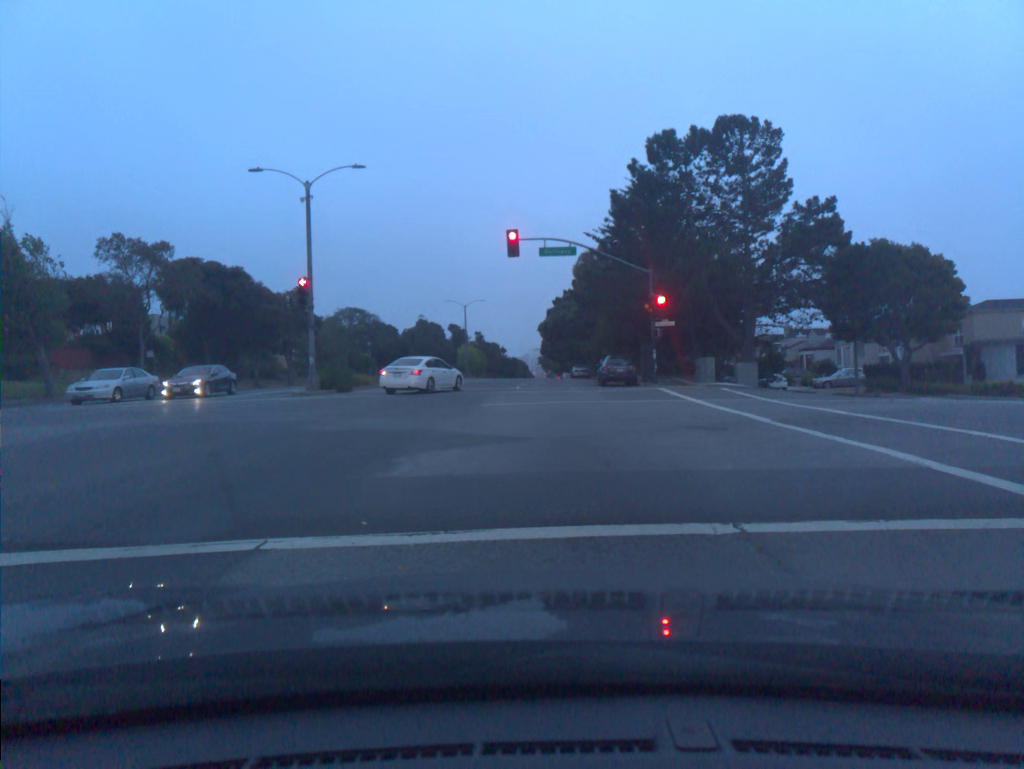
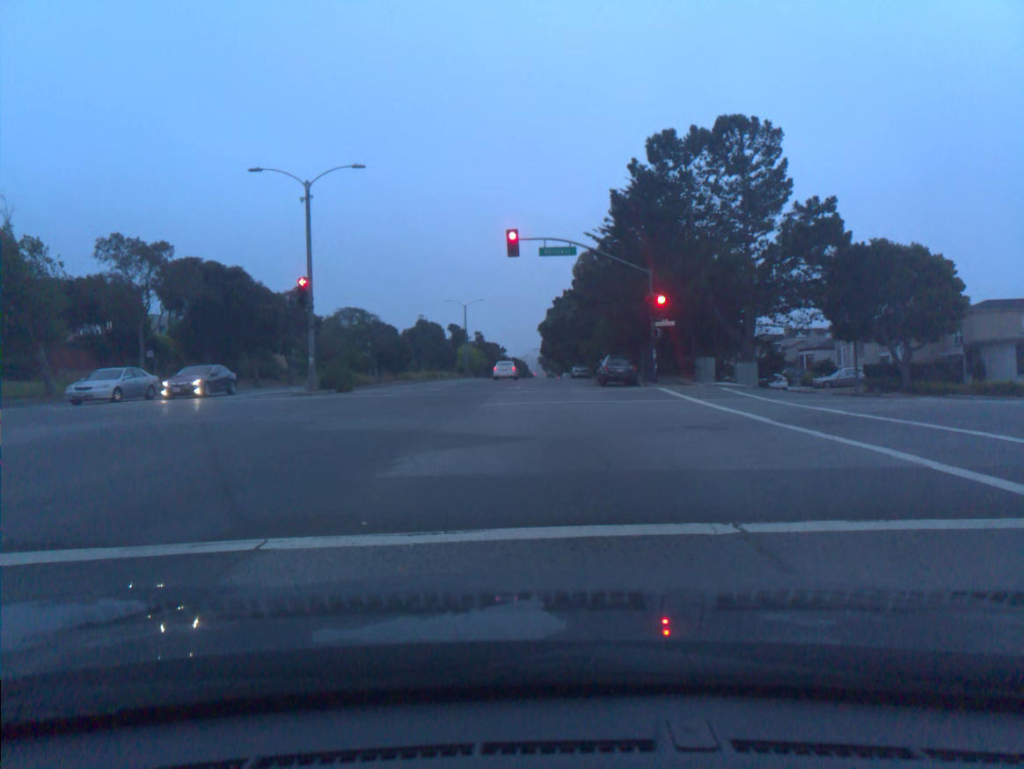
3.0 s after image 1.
(-0.1, 0.0) m; 0°
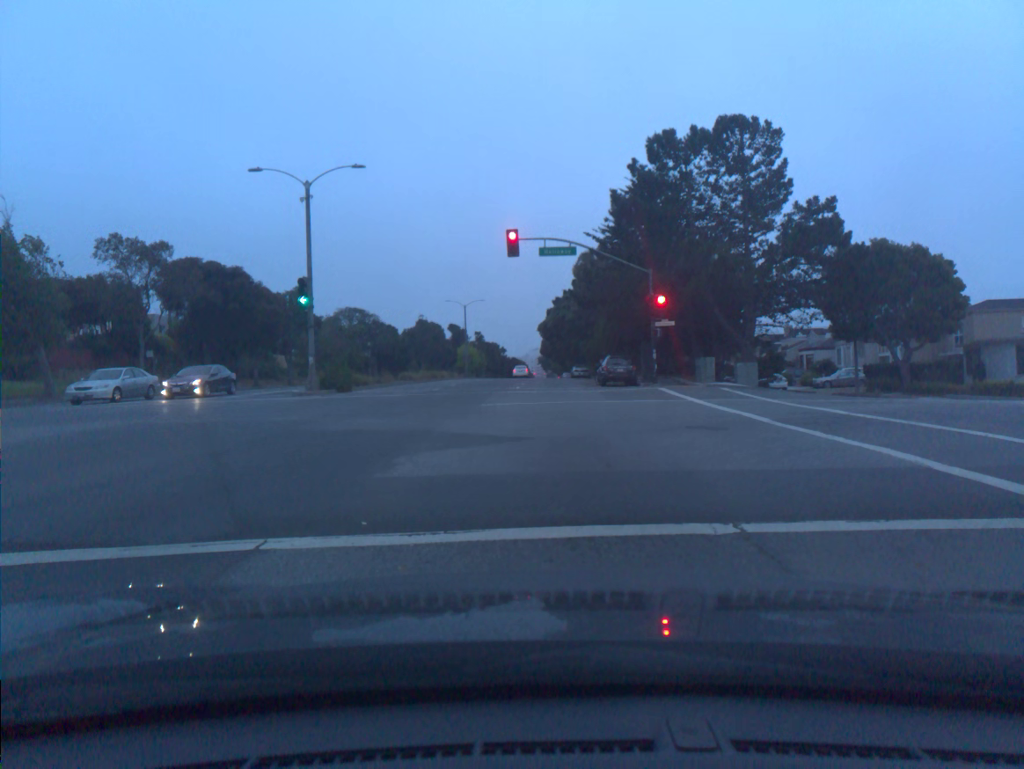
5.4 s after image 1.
(0.0, 0.0) m; 0°
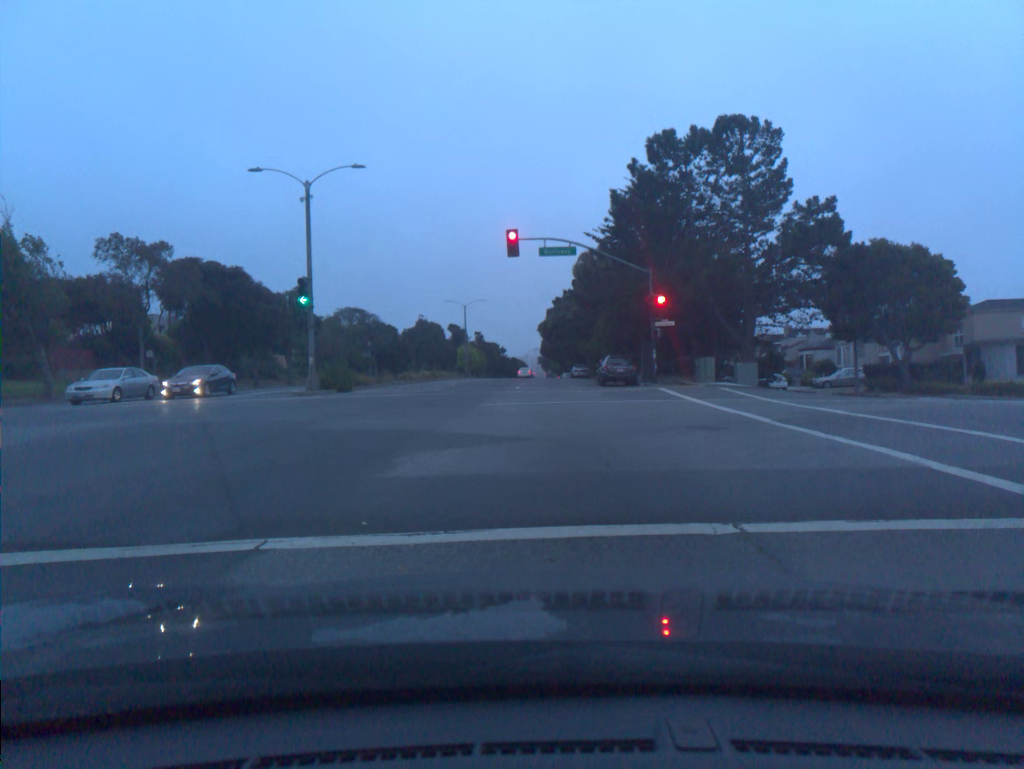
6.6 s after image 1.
(0.0, 0.0) m; 0°
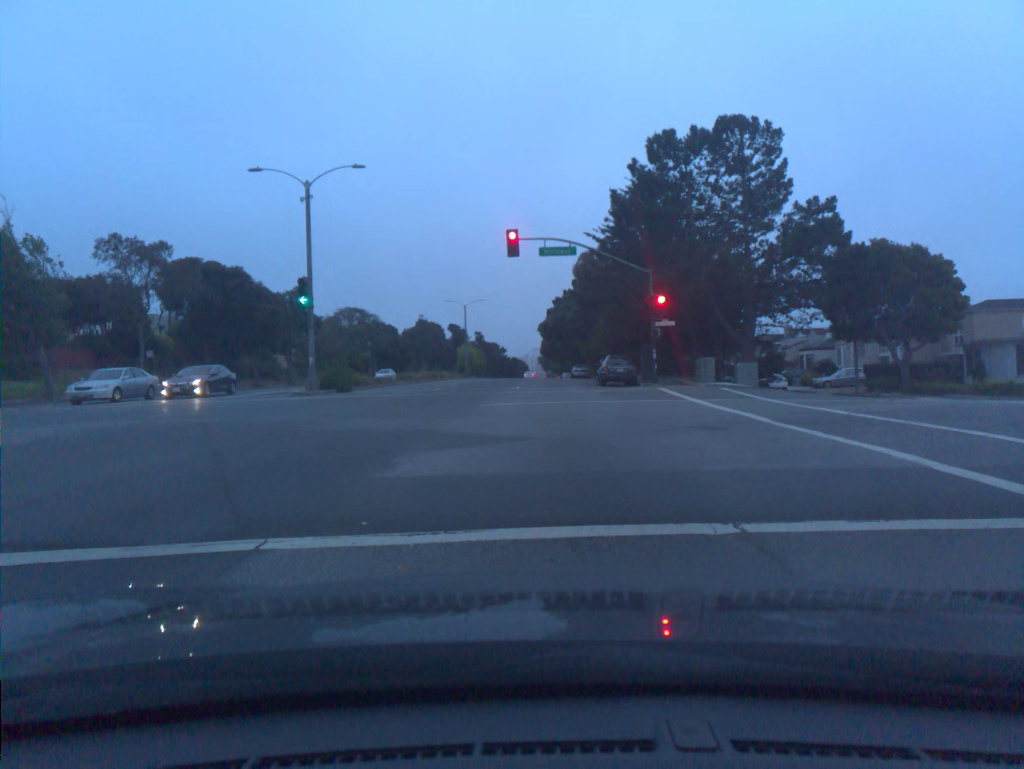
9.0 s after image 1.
(0.0, 0.0) m; 0°
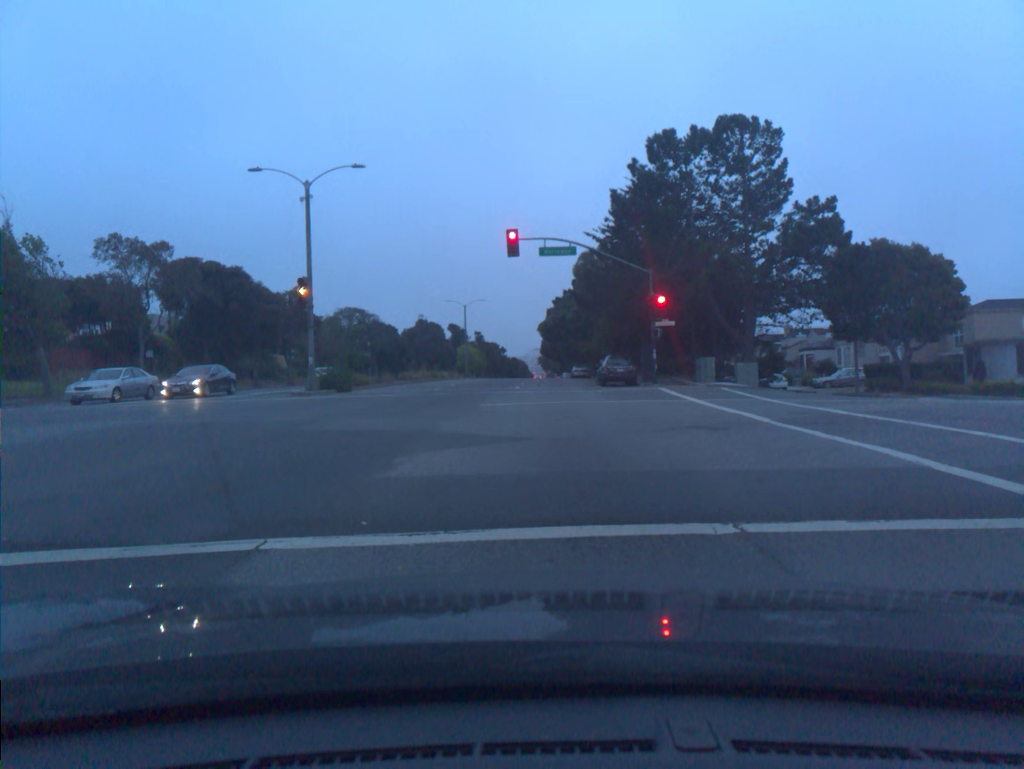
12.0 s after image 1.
(-0.1, 0.0) m; 0°
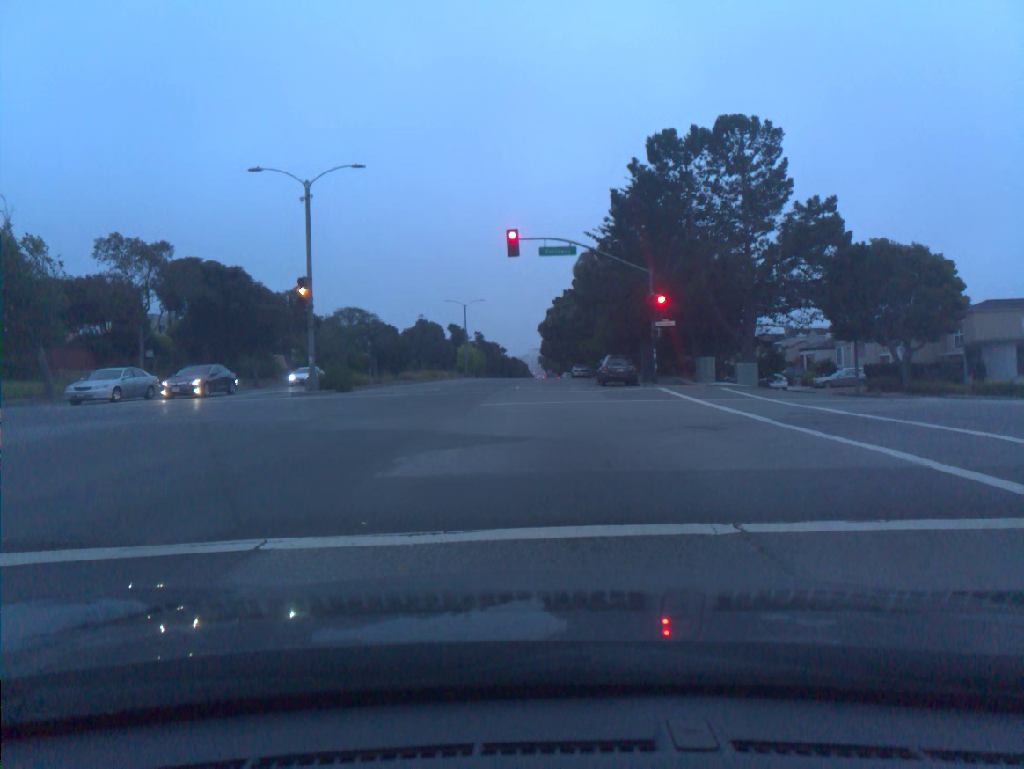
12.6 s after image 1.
(0.0, 0.0) m; 0°
